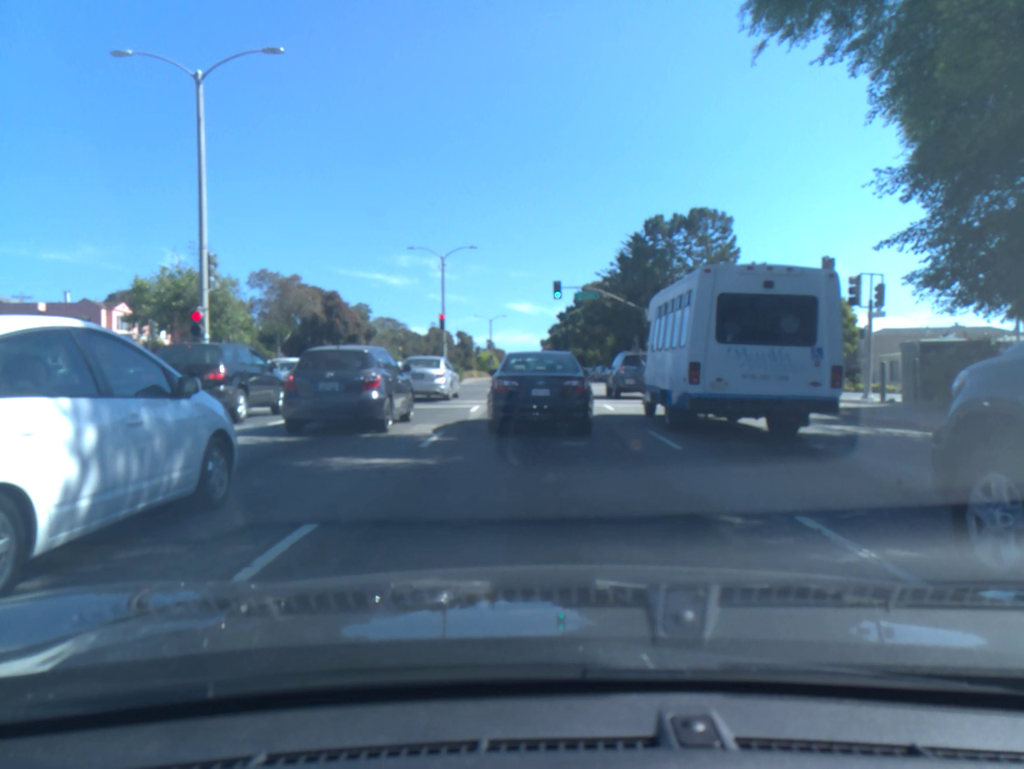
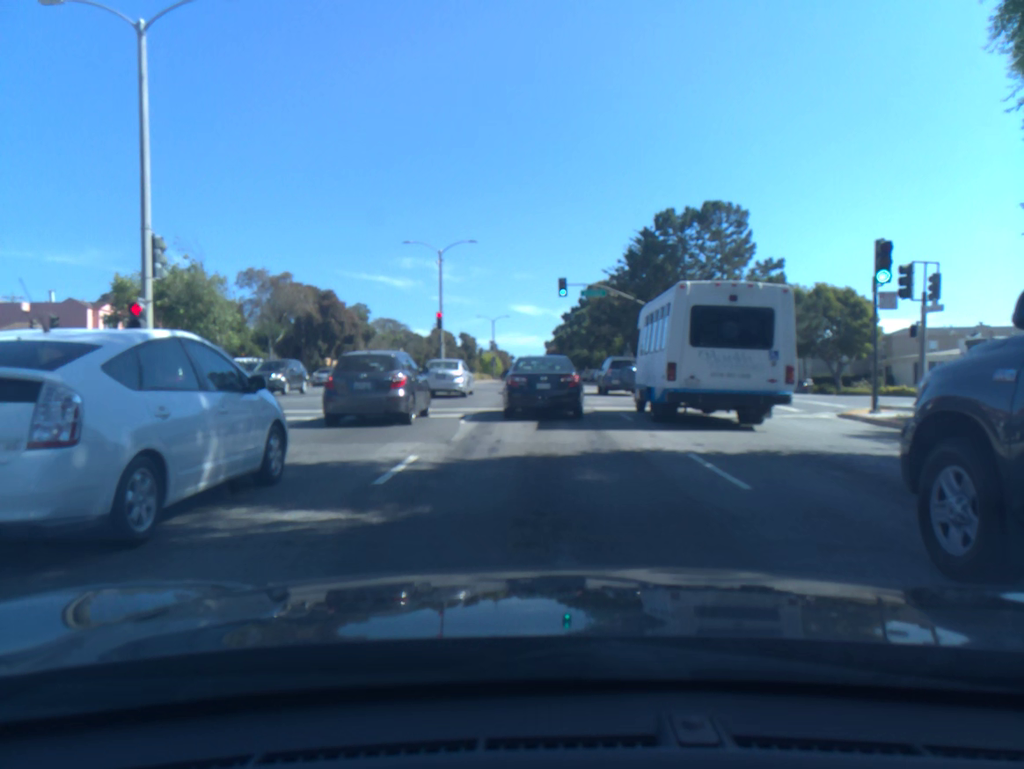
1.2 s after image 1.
(0.0, +3.3) m; +1°
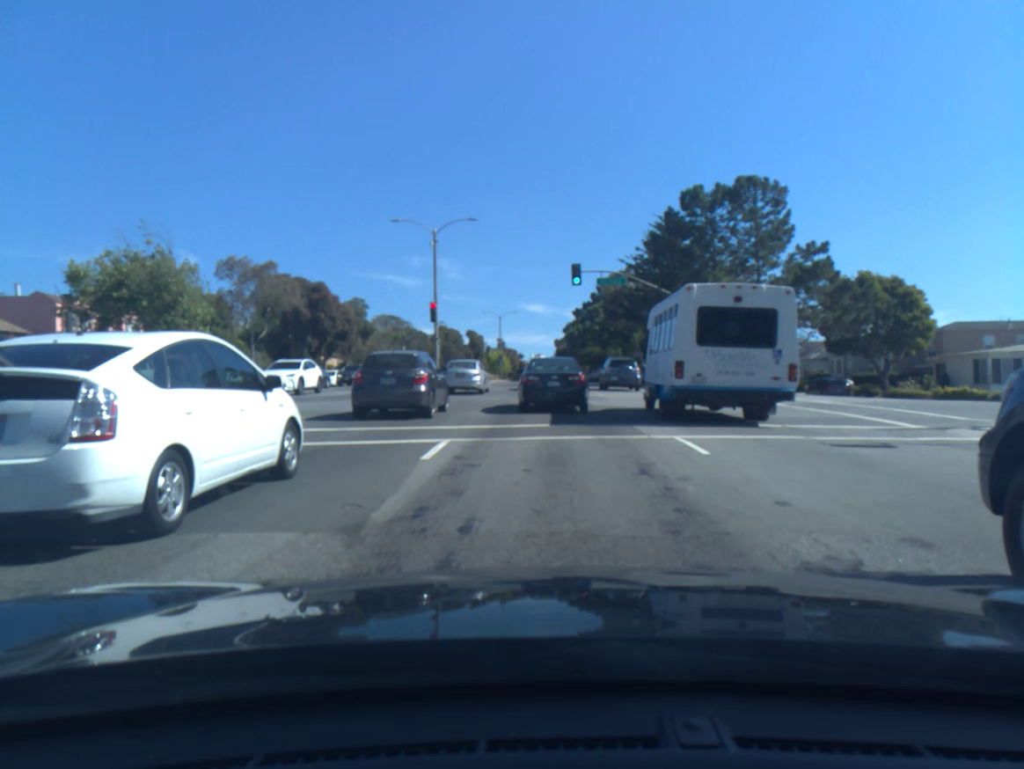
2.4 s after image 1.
(0.0, +6.6) m; 0°
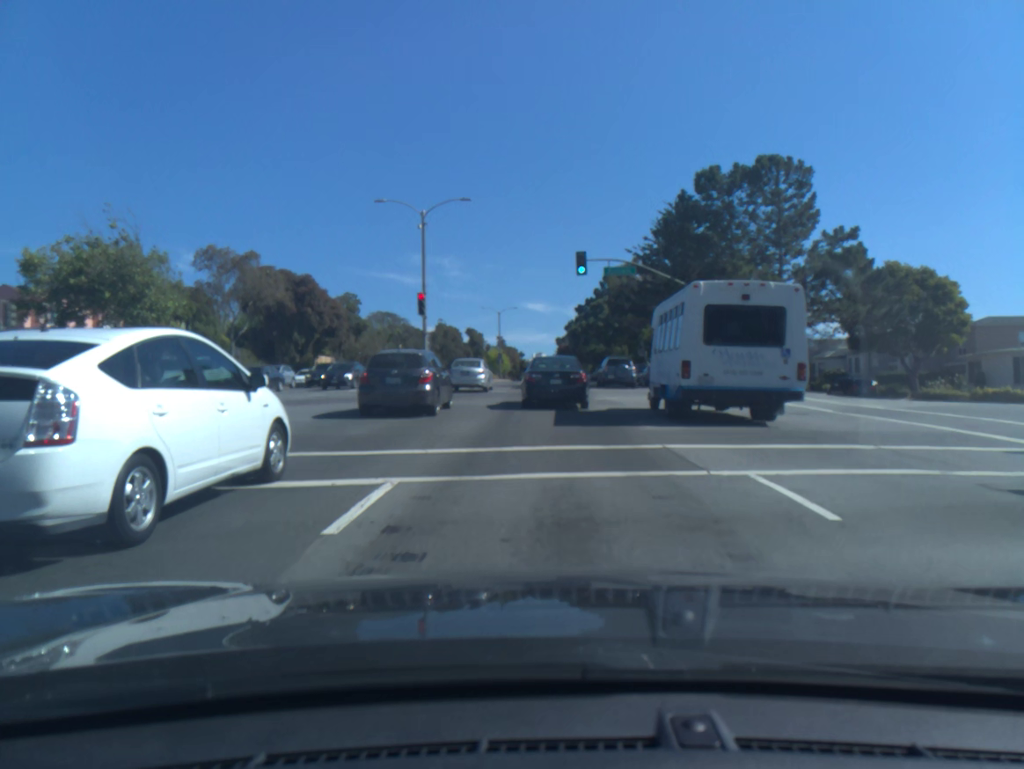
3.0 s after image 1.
(0.0, +4.4) m; 0°
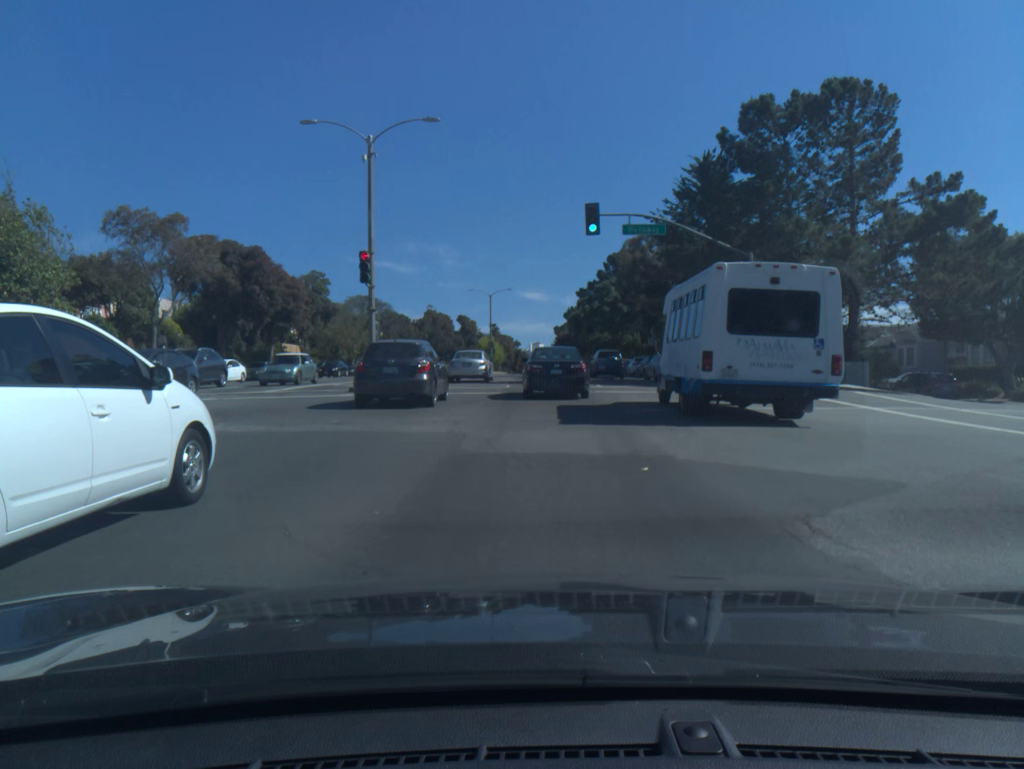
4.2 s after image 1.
(0.0, +10.6) m; 0°
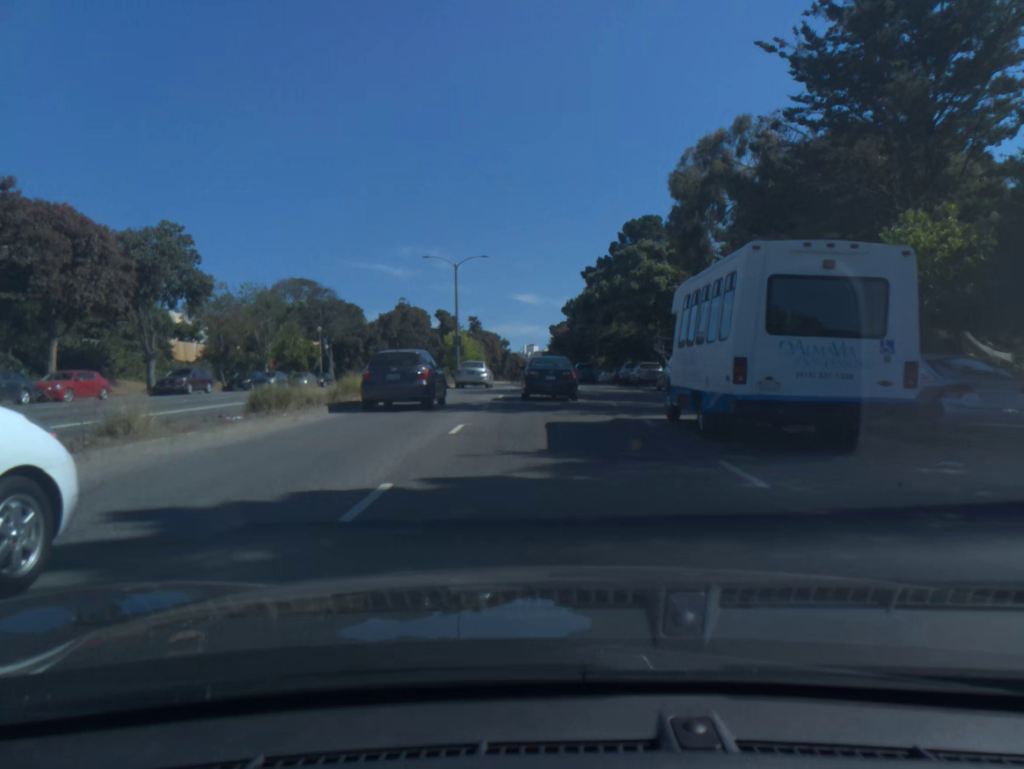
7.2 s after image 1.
(+0.2, +29.9) m; +1°
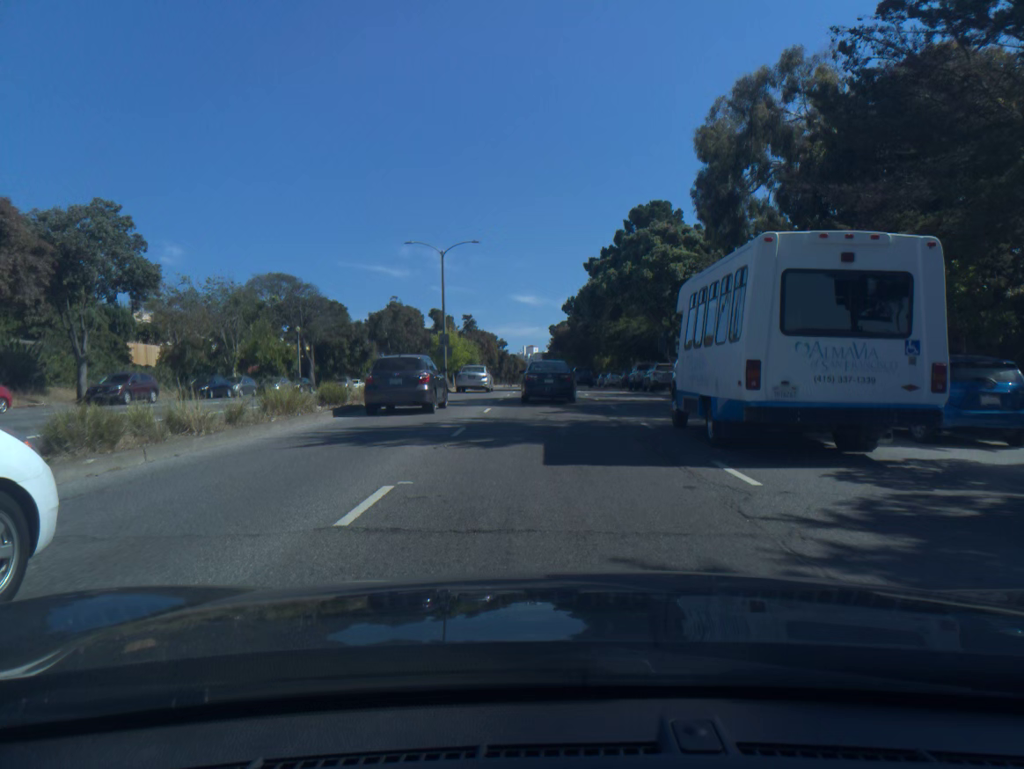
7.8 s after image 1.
(0.0, +6.7) m; 0°
